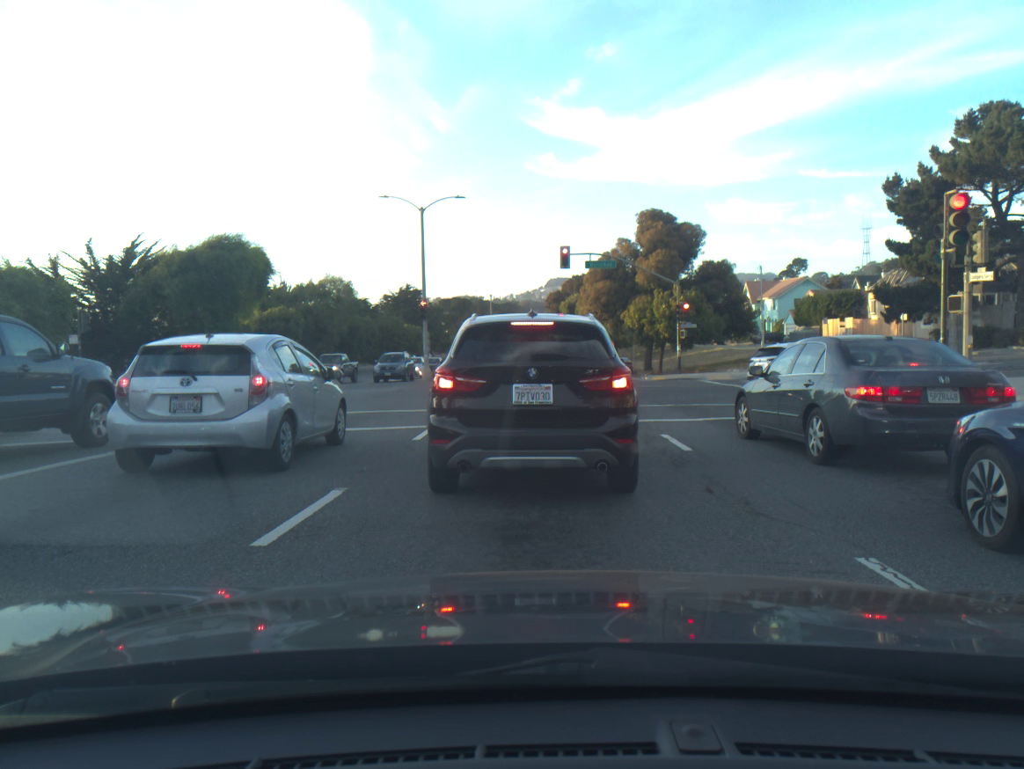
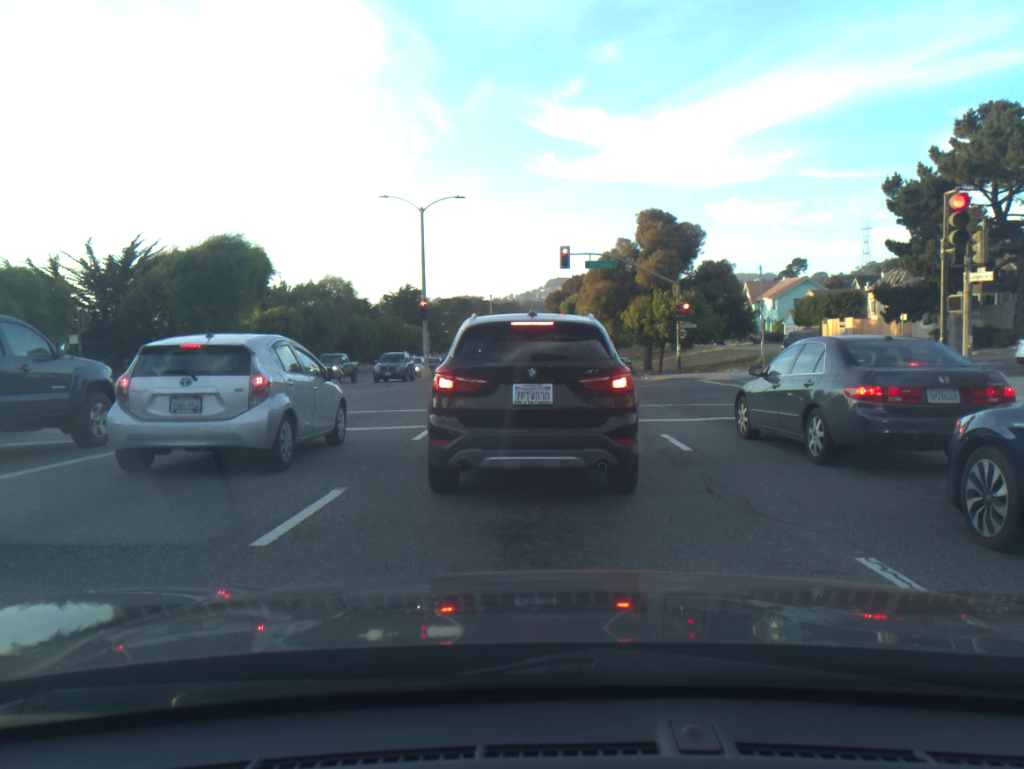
(0.0, 0.0) m; 0°
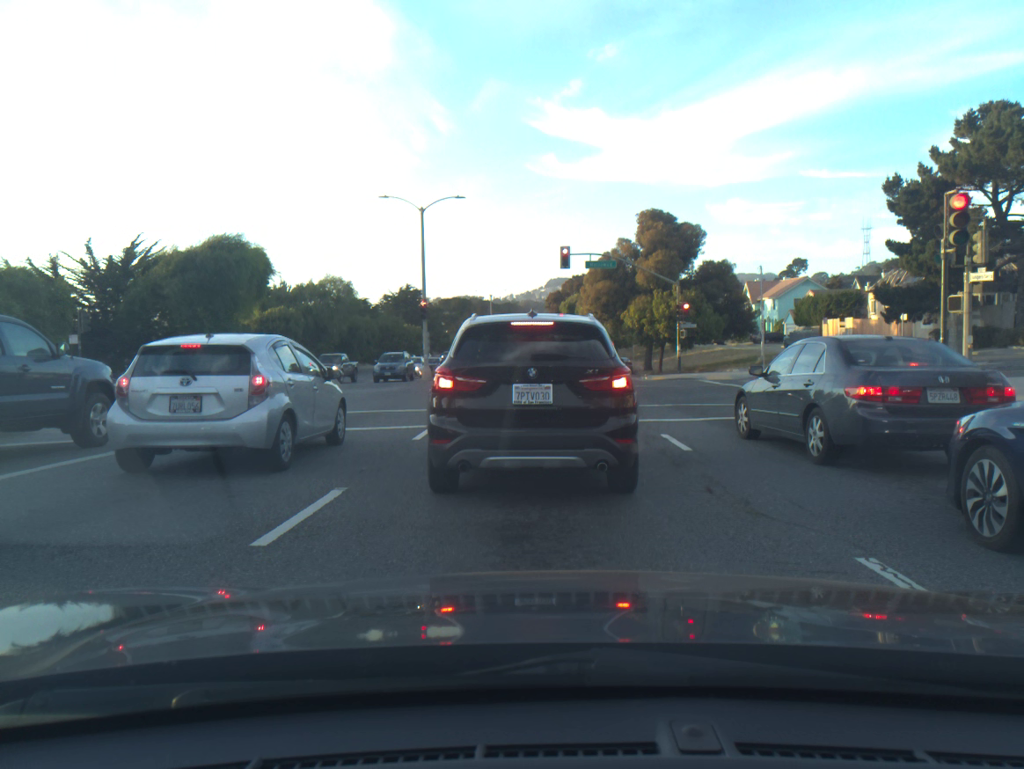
(0.0, 0.0) m; 0°
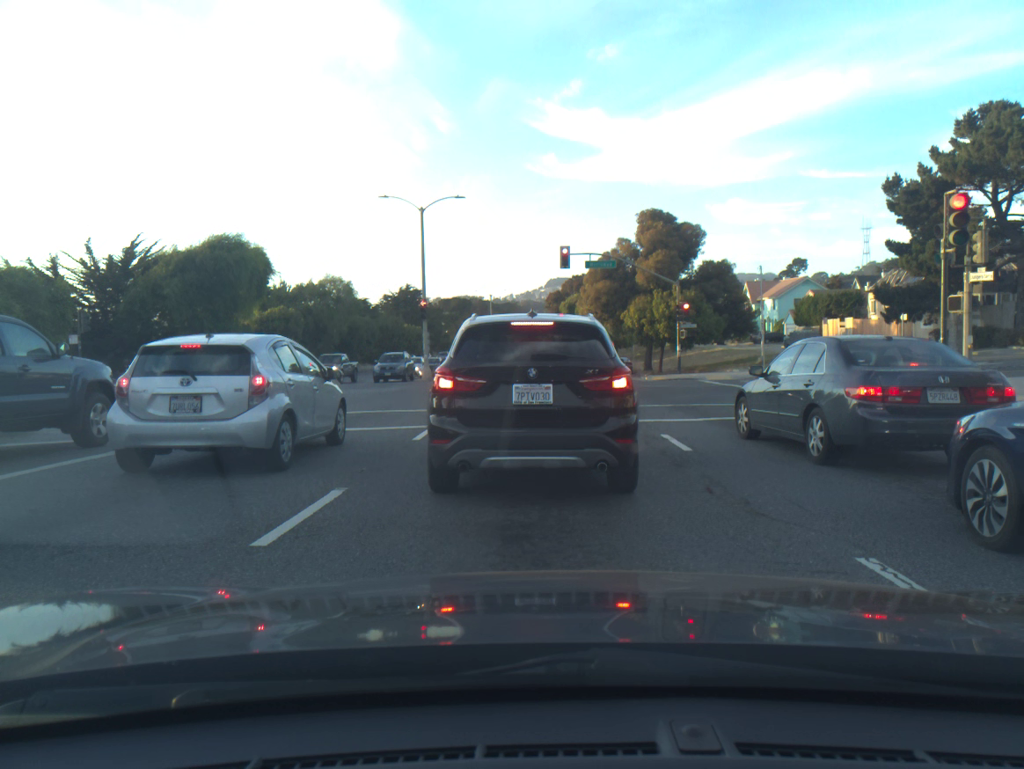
(0.0, 0.0) m; 0°
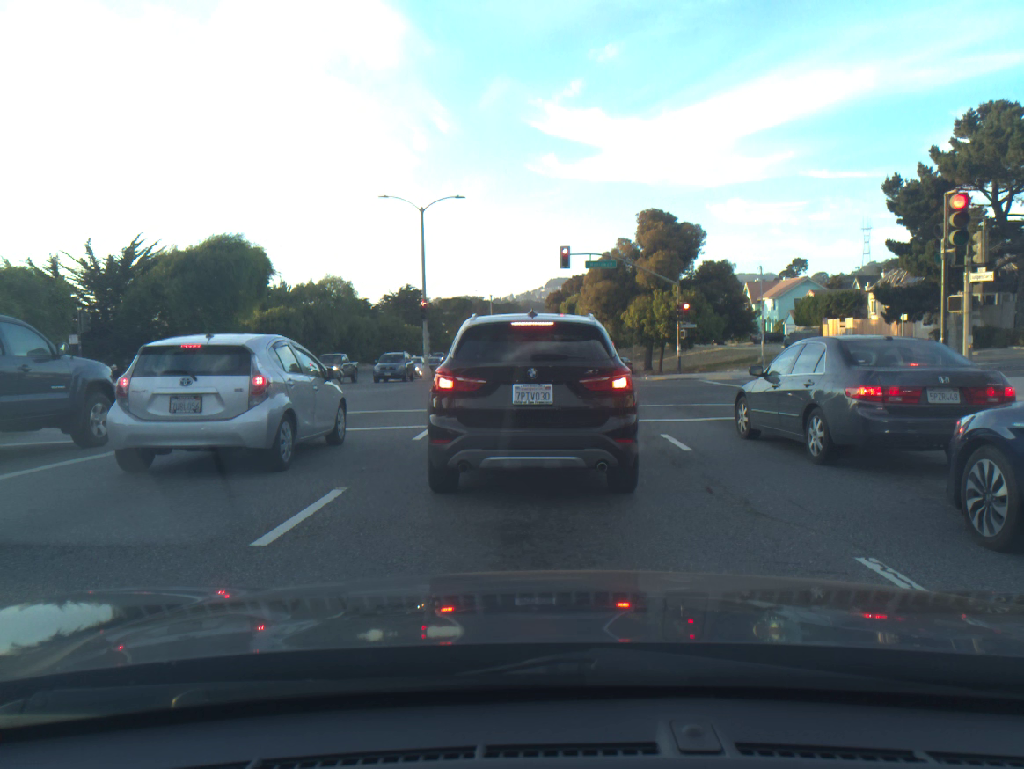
(0.0, 0.0) m; 0°
